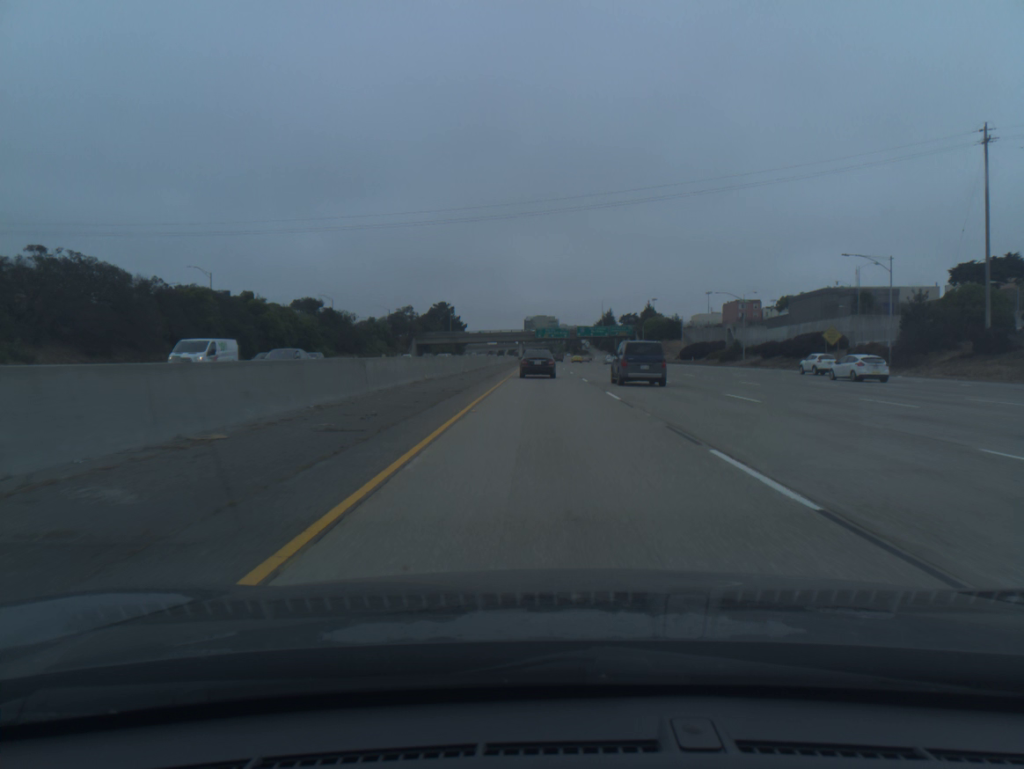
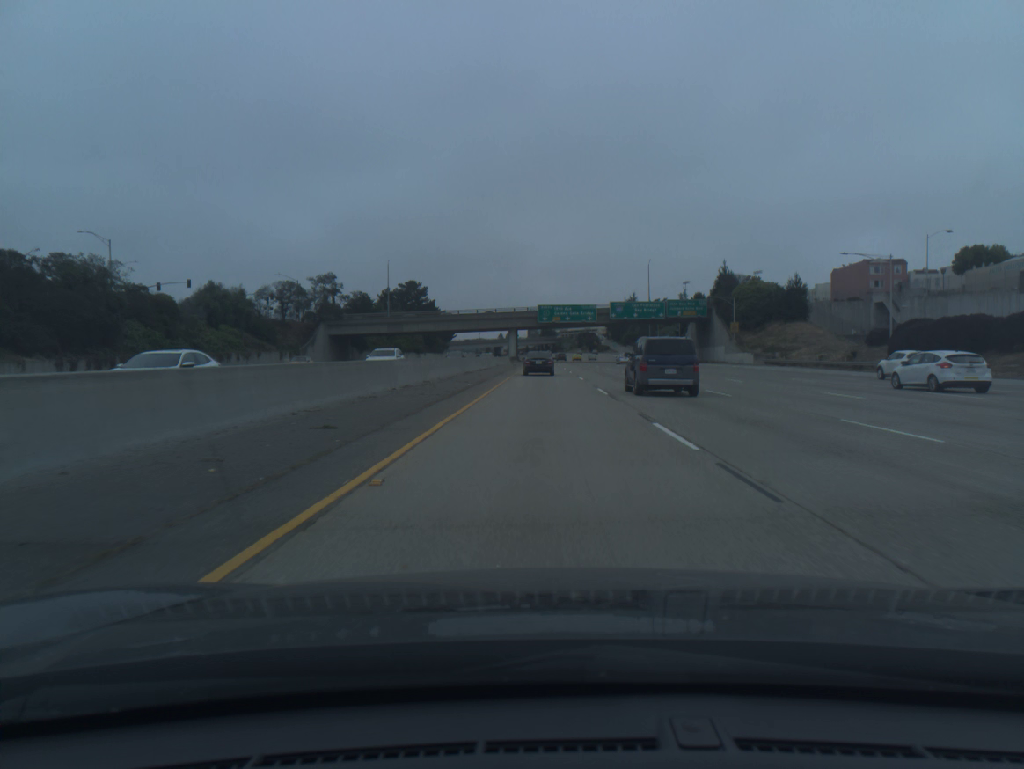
(-0.2, +96.4) m; 0°
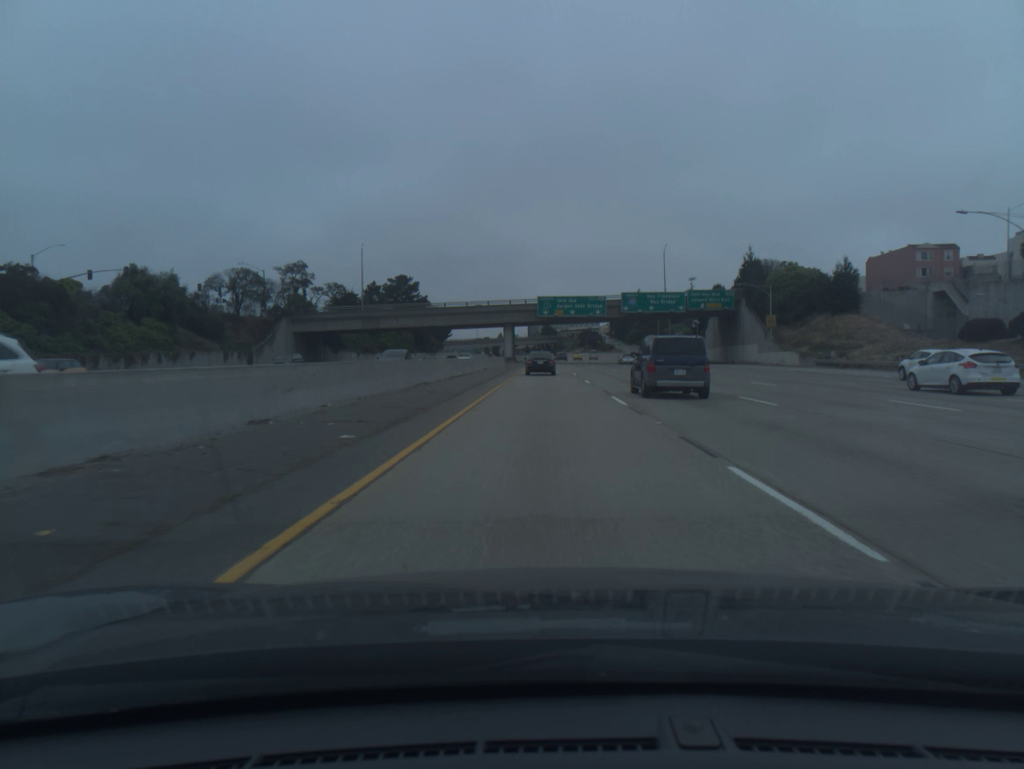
(0.0, +19.2) m; 0°
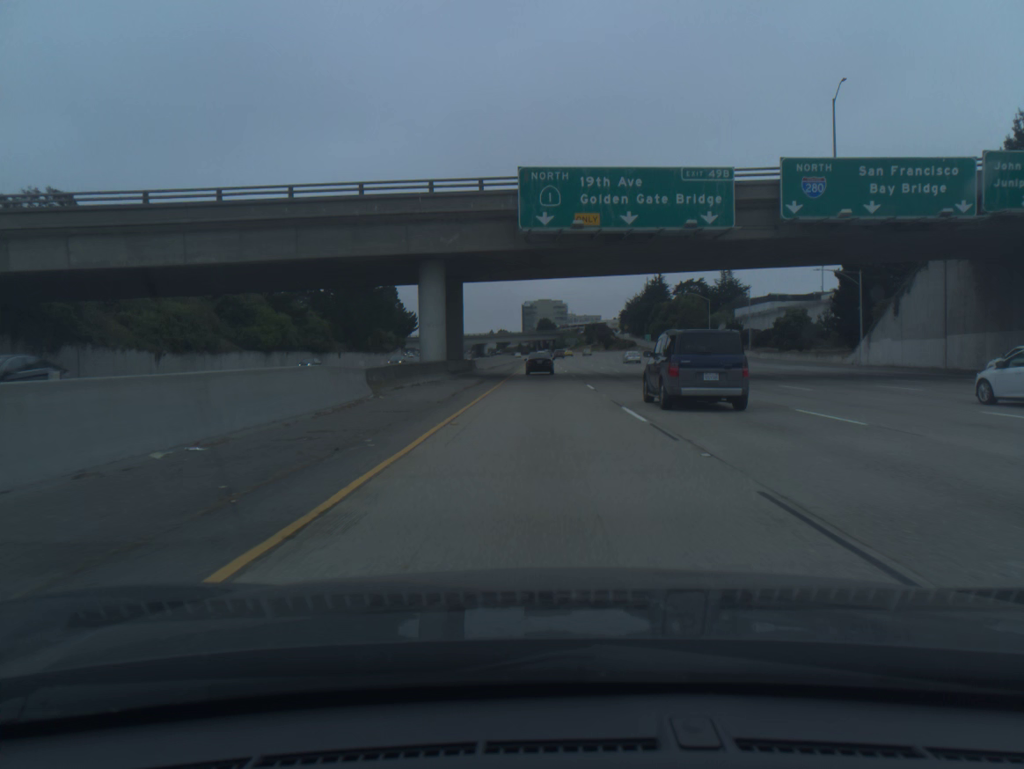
(+0.2, +76.5) m; 0°
